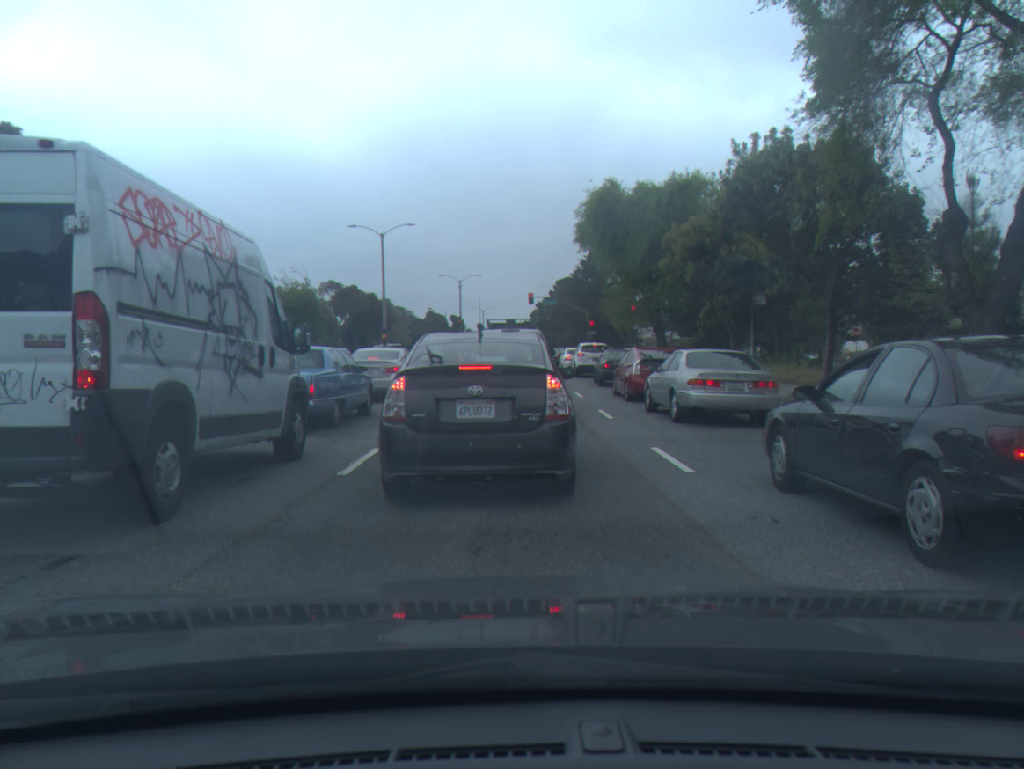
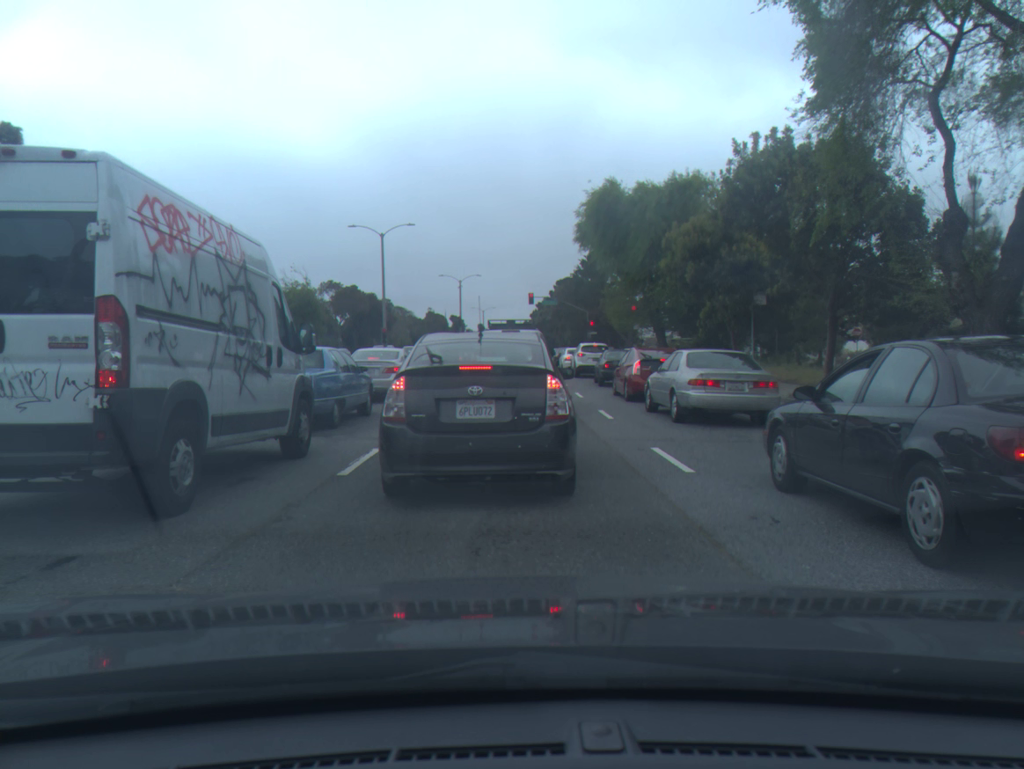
(0.0, 0.0) m; 0°
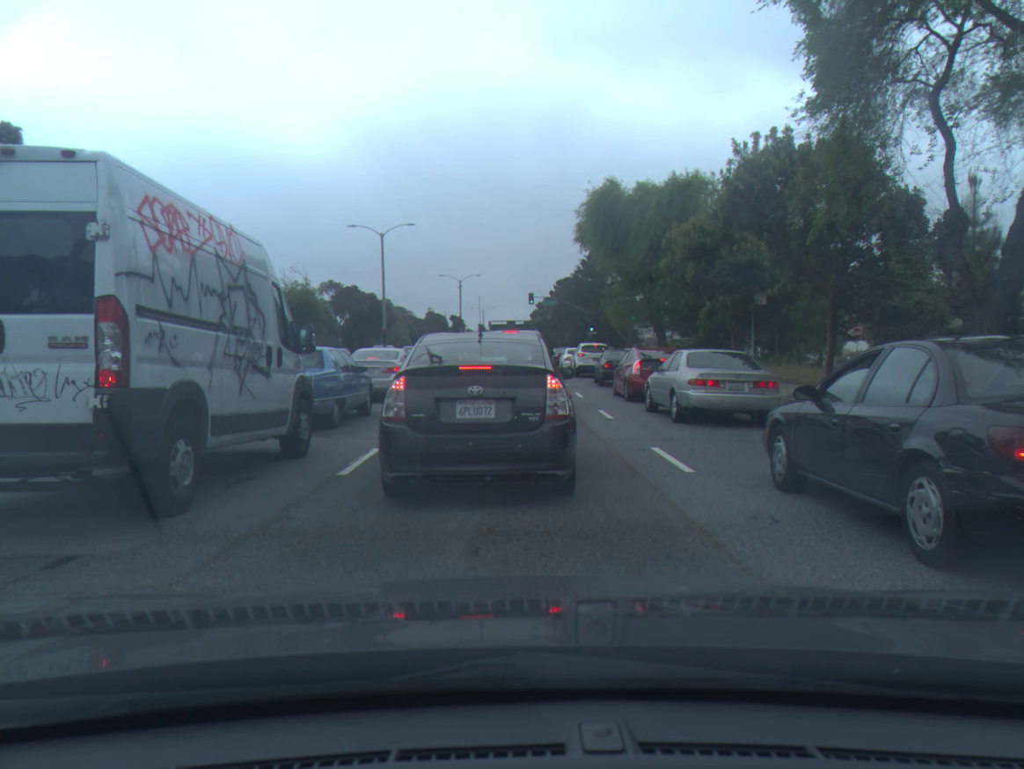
(0.0, 0.0) m; 0°
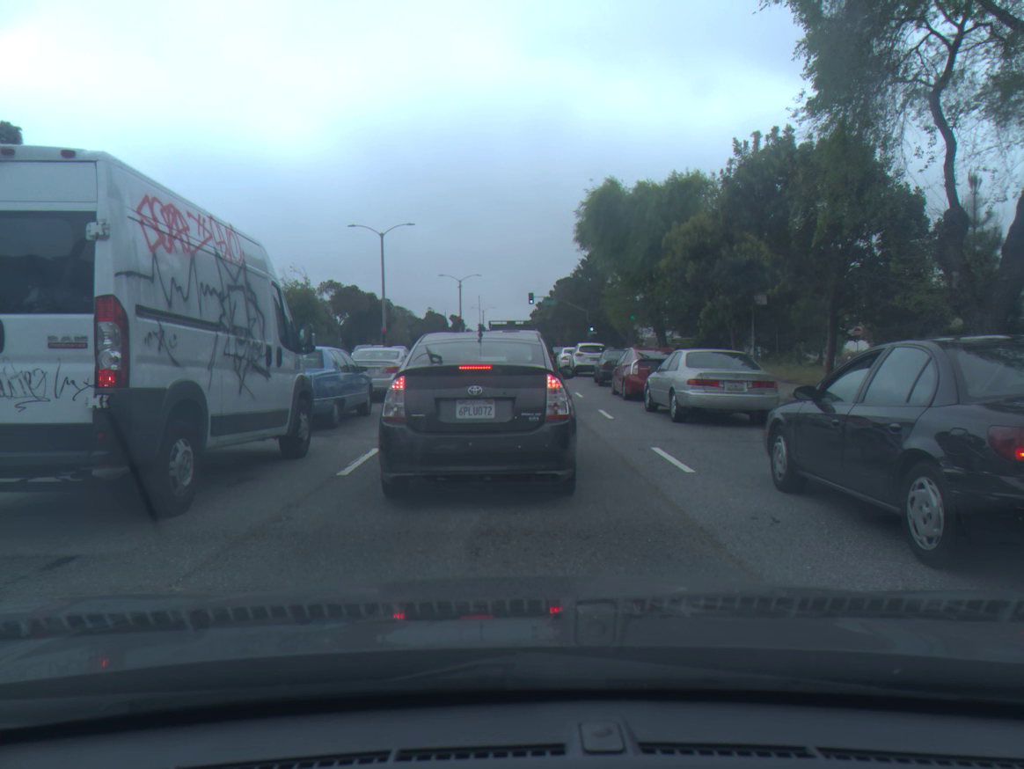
(0.0, 0.0) m; 0°
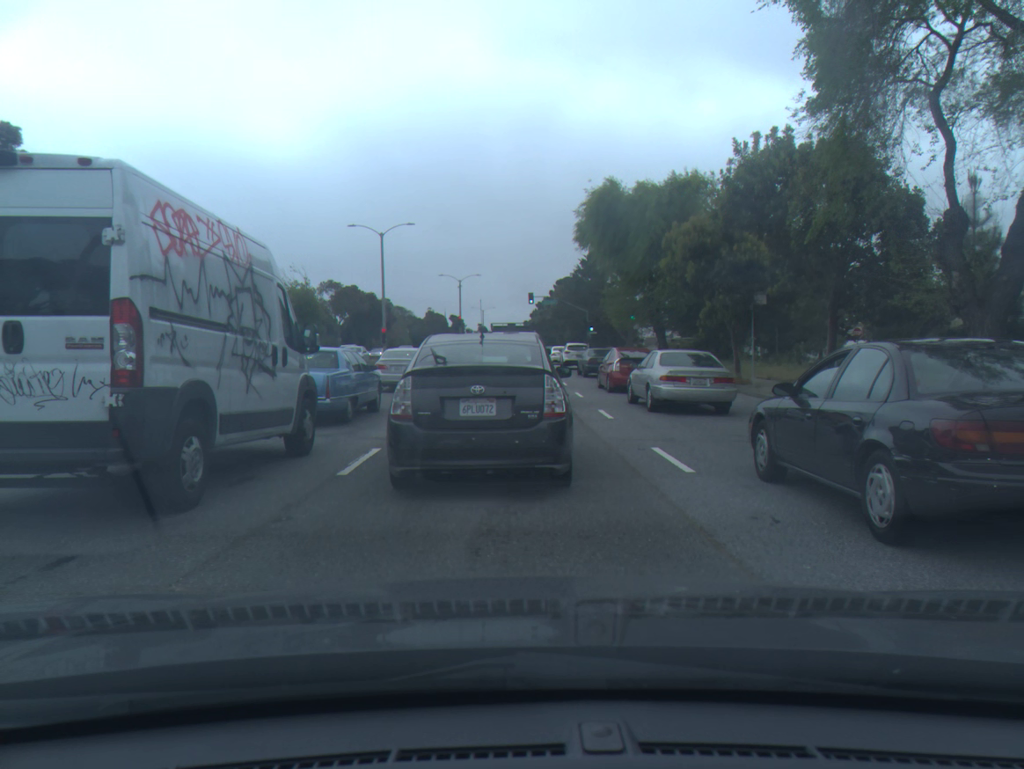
(0.0, 0.0) m; 0°
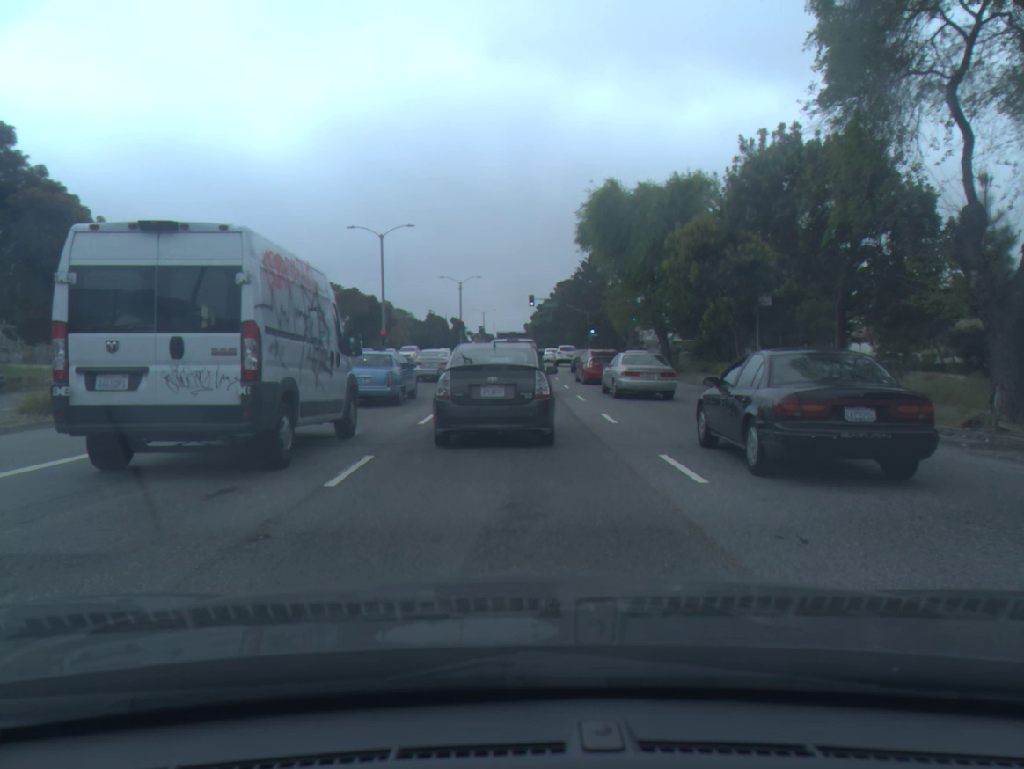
(0.0, +0.6) m; 0°
